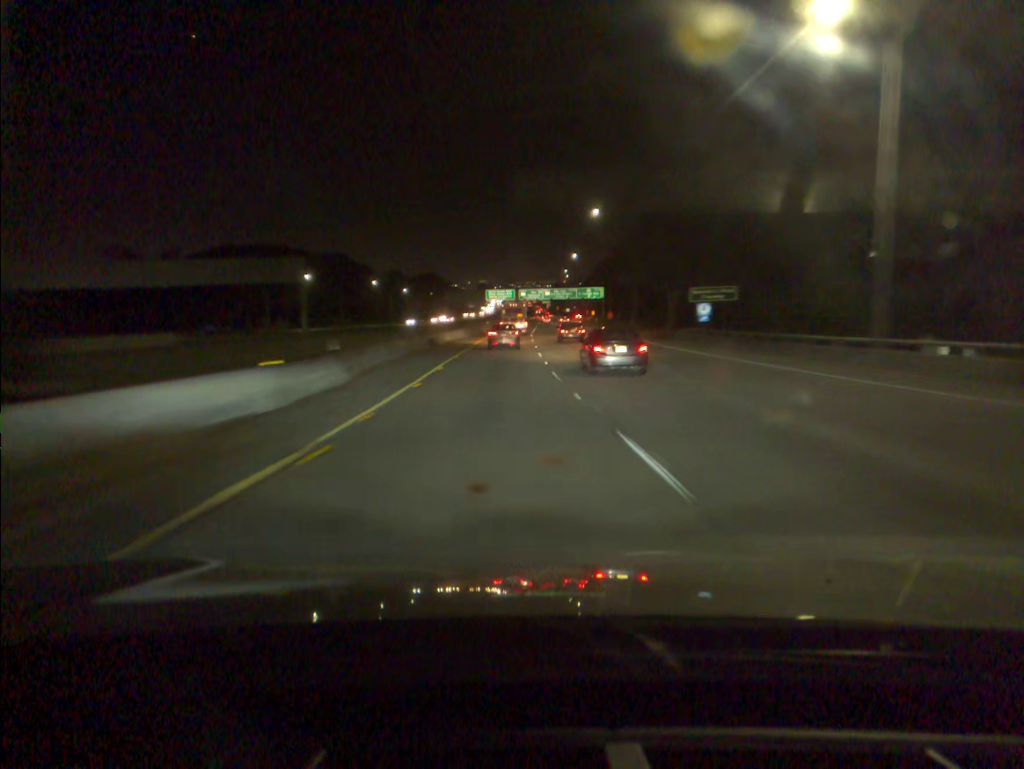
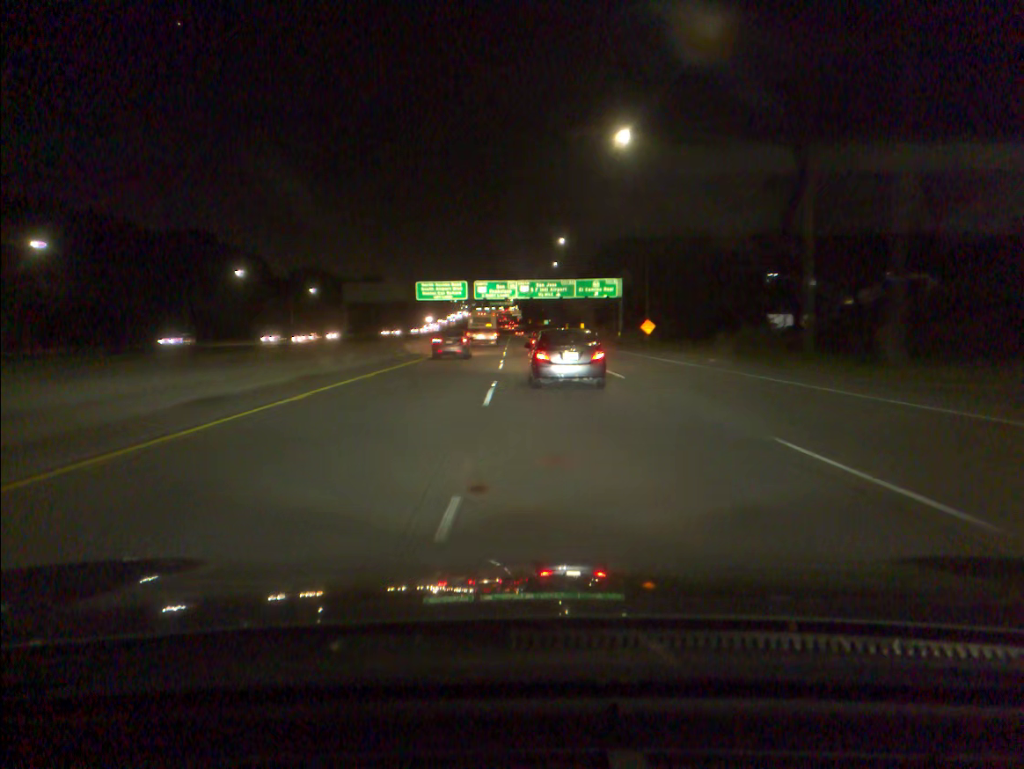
(+1.3, +86.2) m; +2°
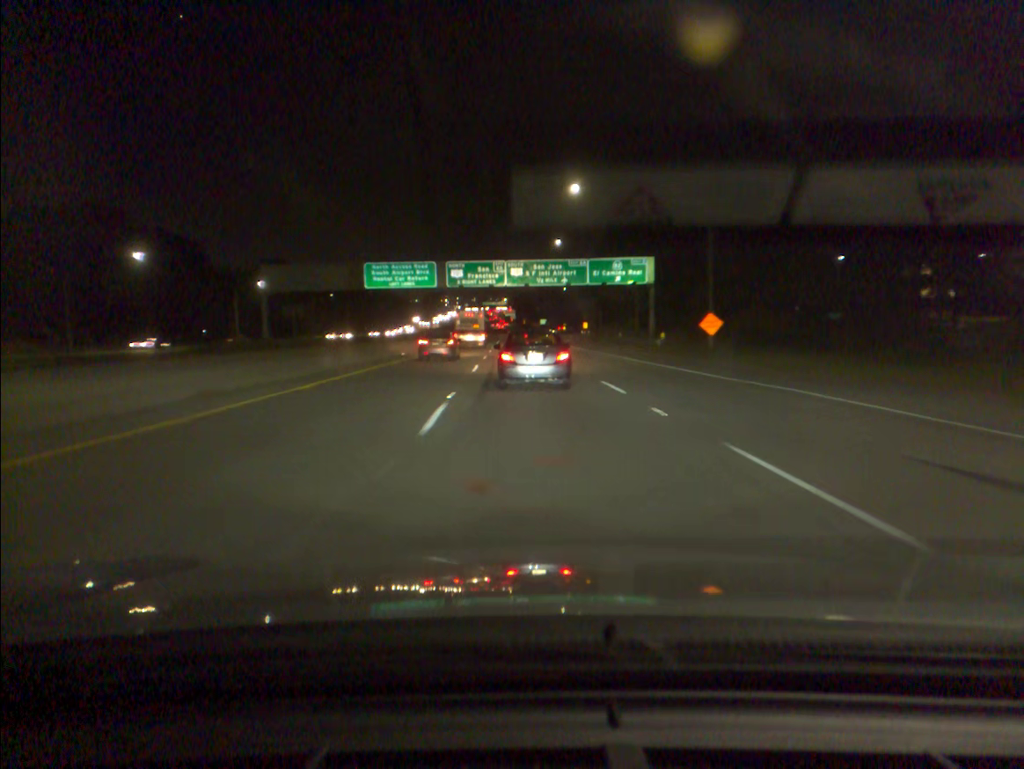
(+0.2, +34.0) m; +1°
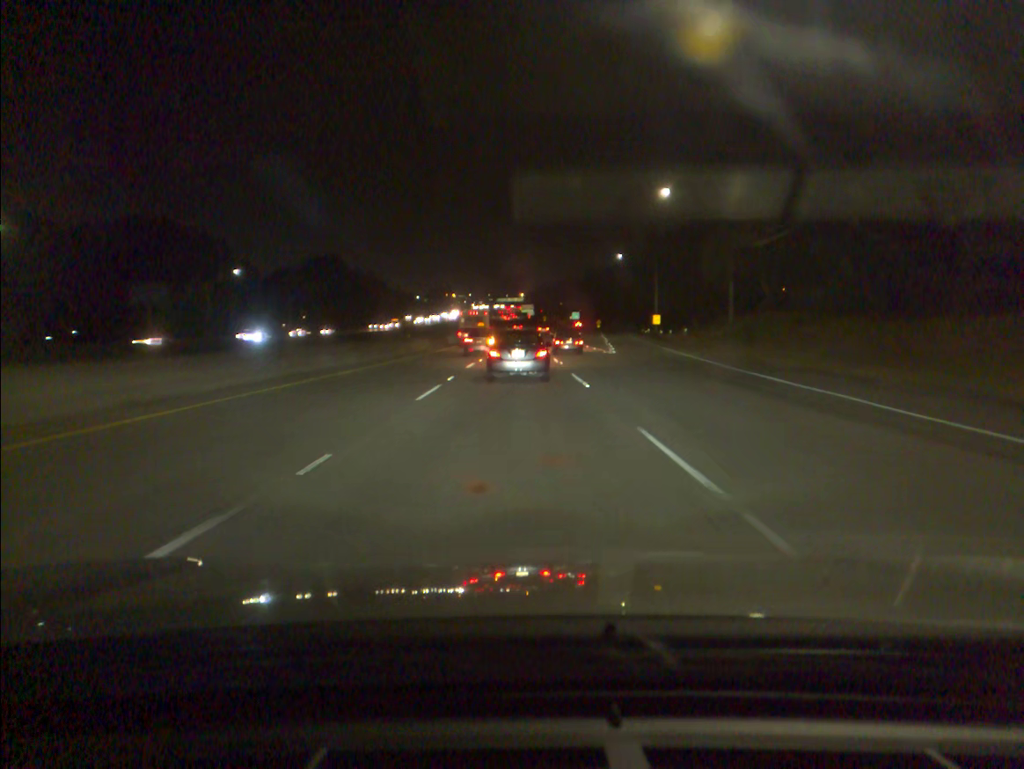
(-1.0, +84.5) m; -1°
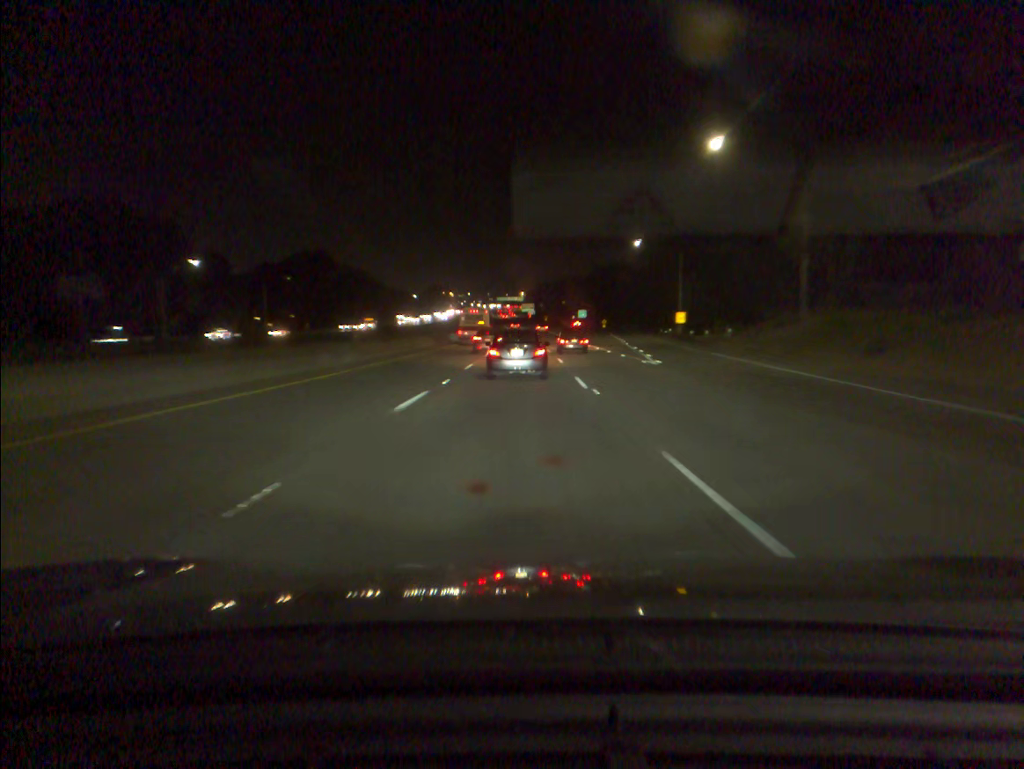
(0.0, +16.9) m; 0°
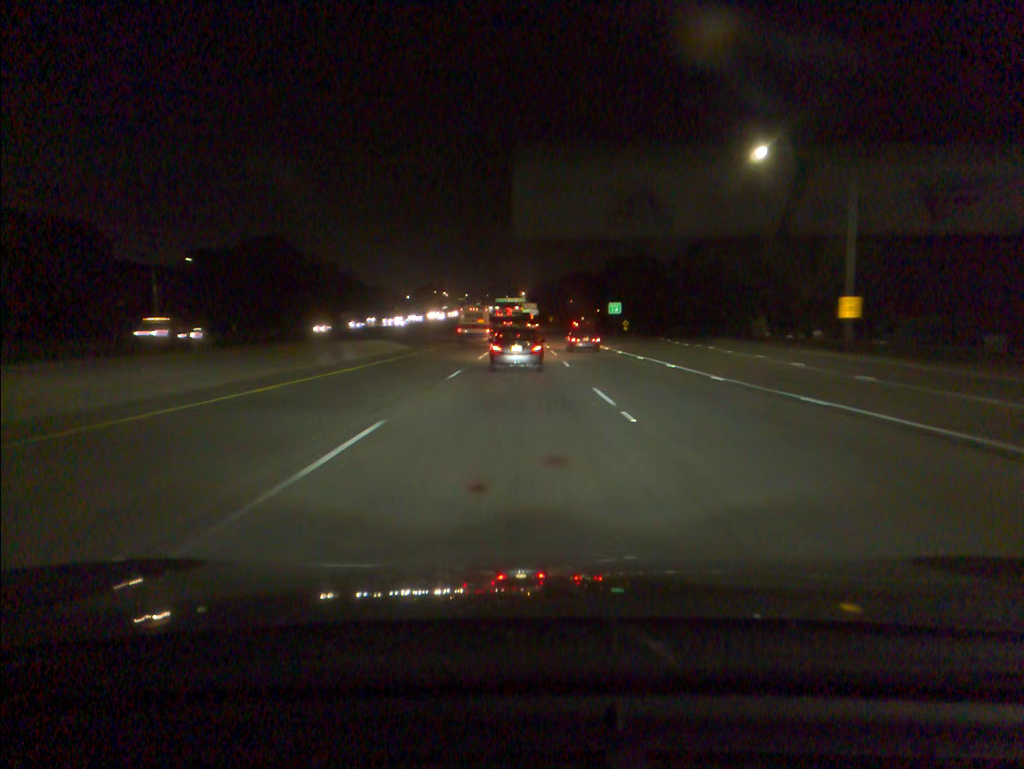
(0.0, +50.6) m; 0°
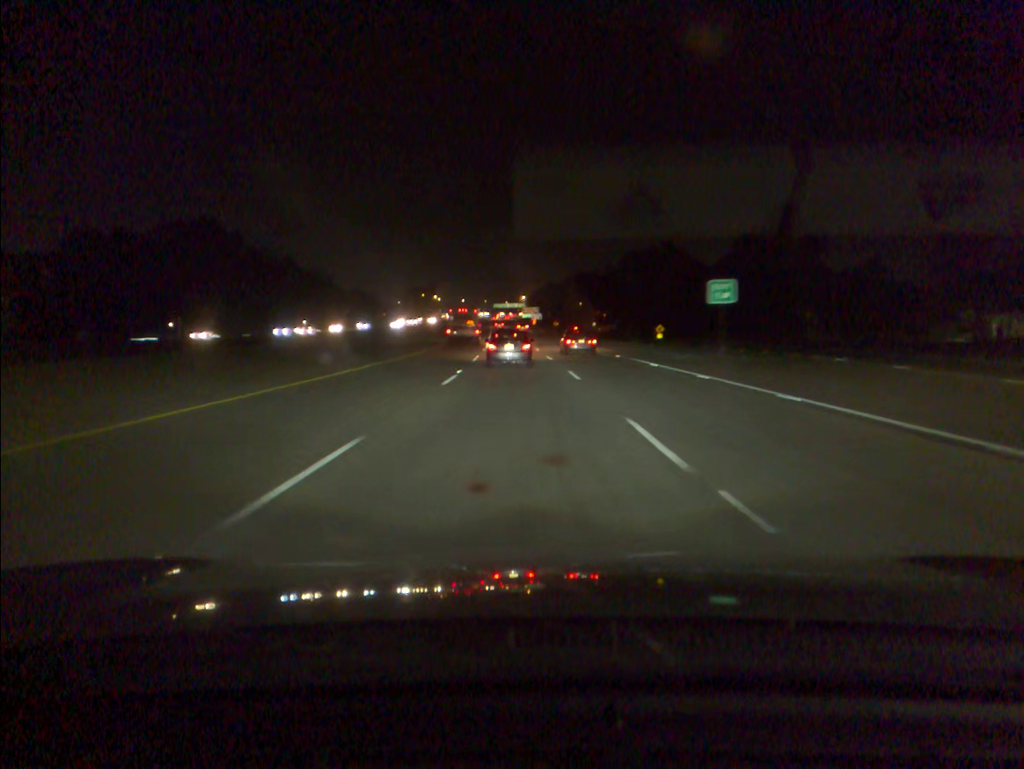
(0.0, +50.7) m; 0°
